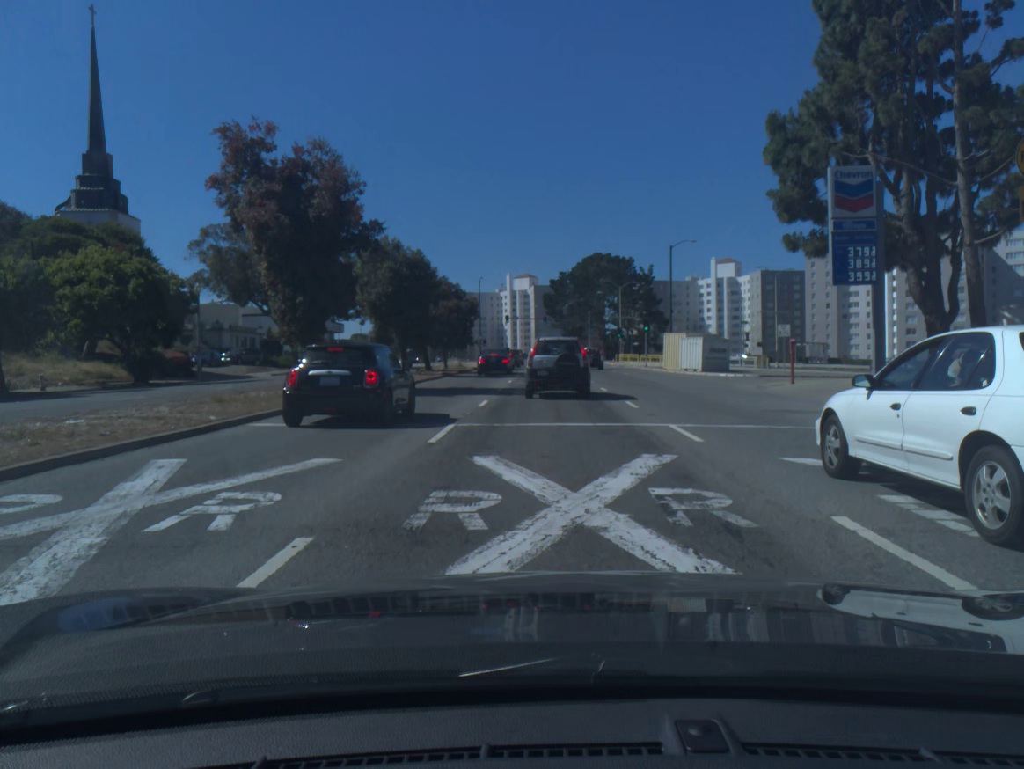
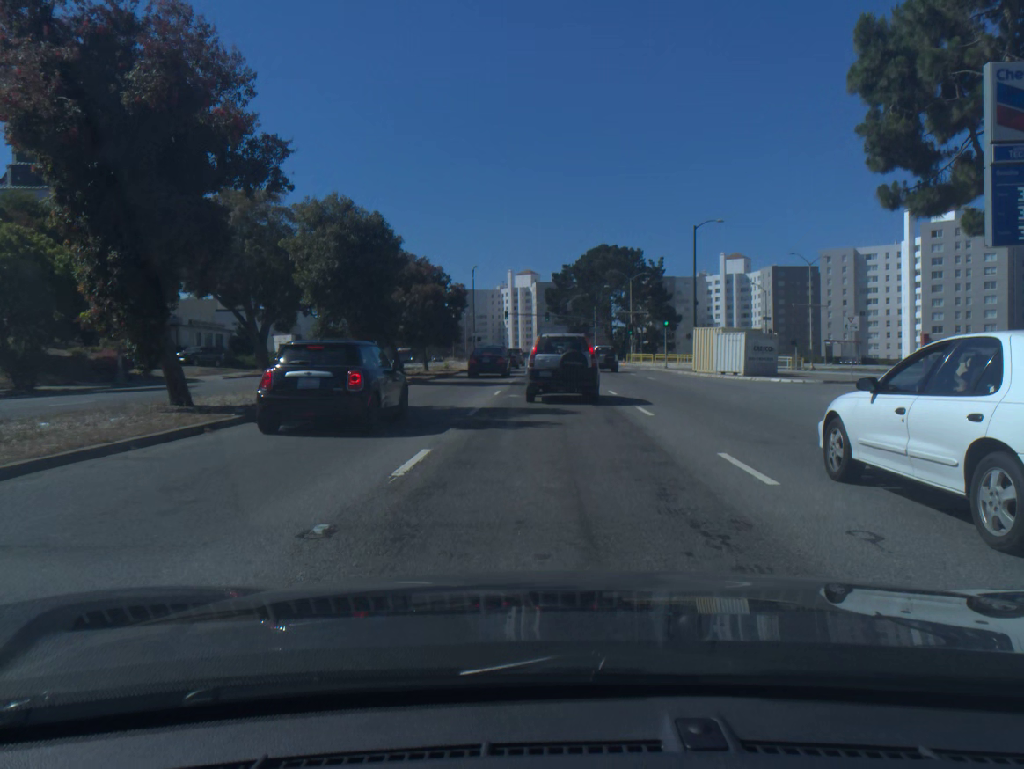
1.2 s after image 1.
(0.0, +10.7) m; 0°
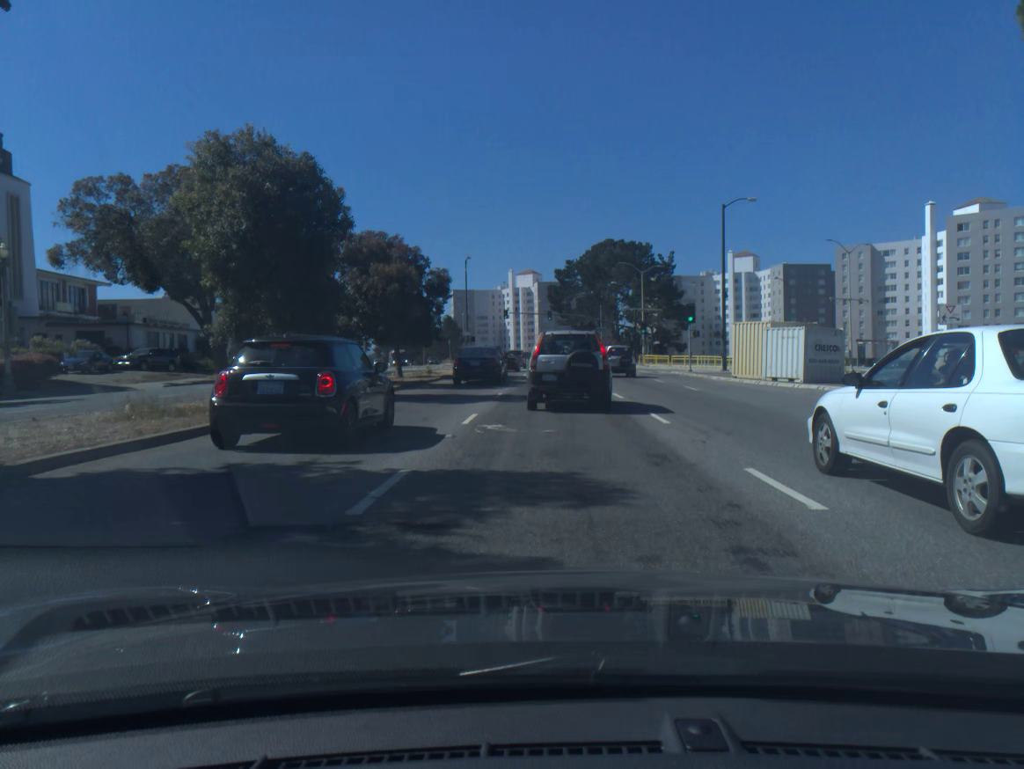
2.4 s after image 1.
(0.0, +9.3) m; 0°
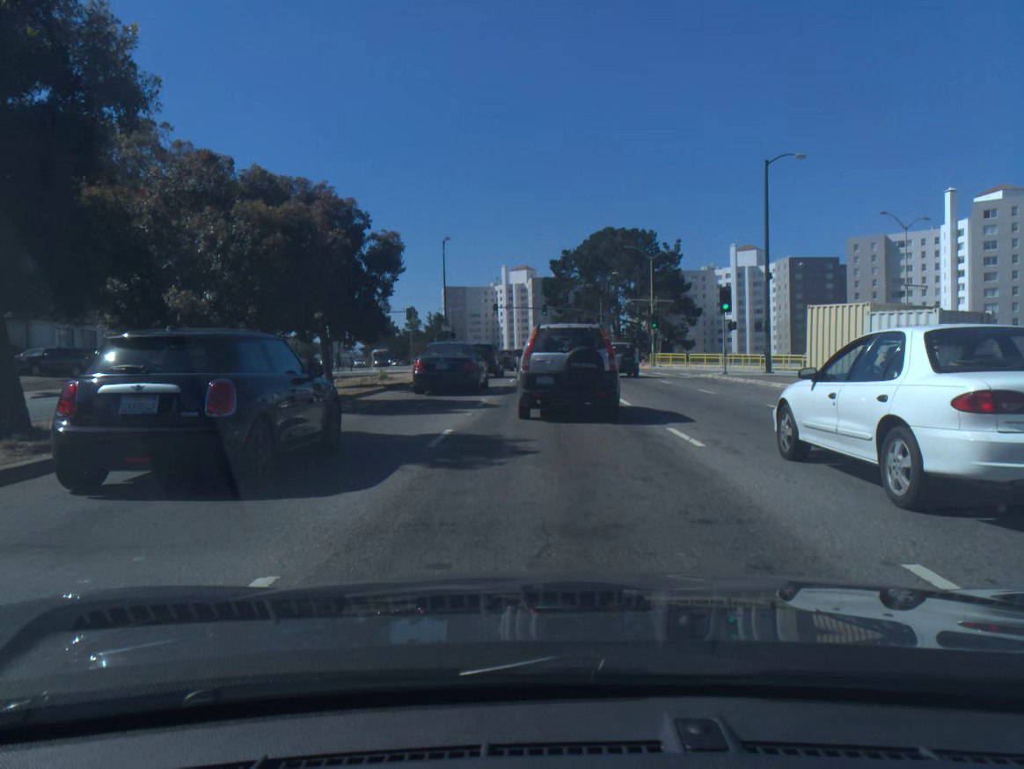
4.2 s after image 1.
(+0.1, +11.5) m; +1°
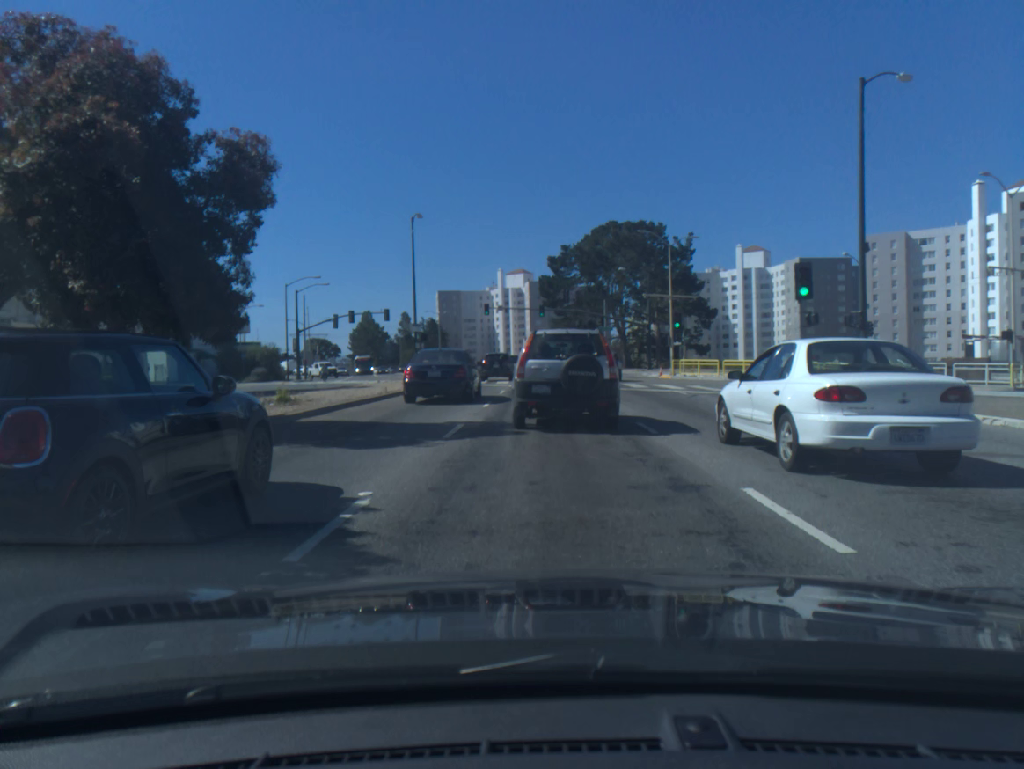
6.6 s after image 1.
(0.0, +12.7) m; 0°
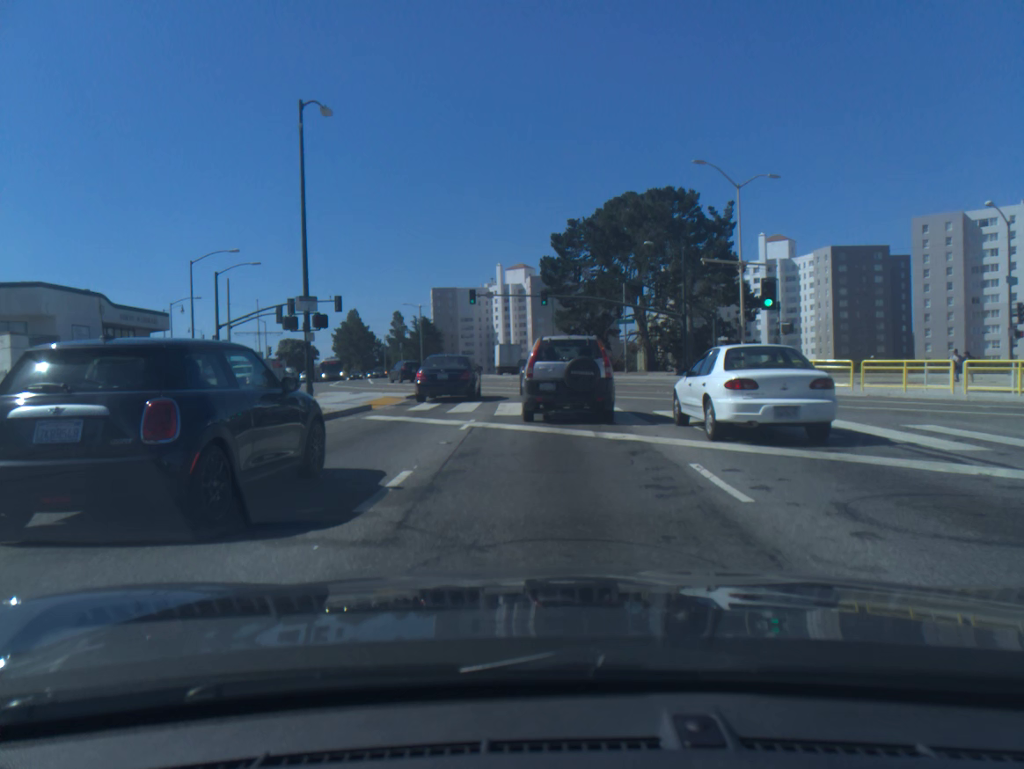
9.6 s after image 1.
(0.0, +20.6) m; 0°
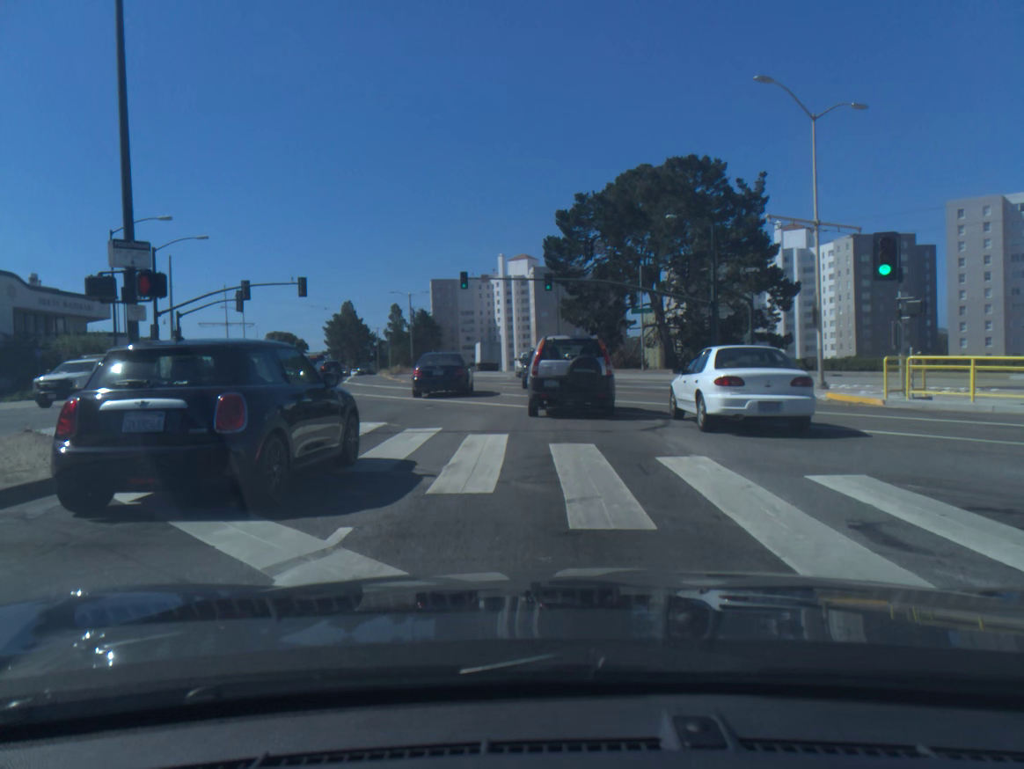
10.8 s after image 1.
(0.0, +10.4) m; 0°
